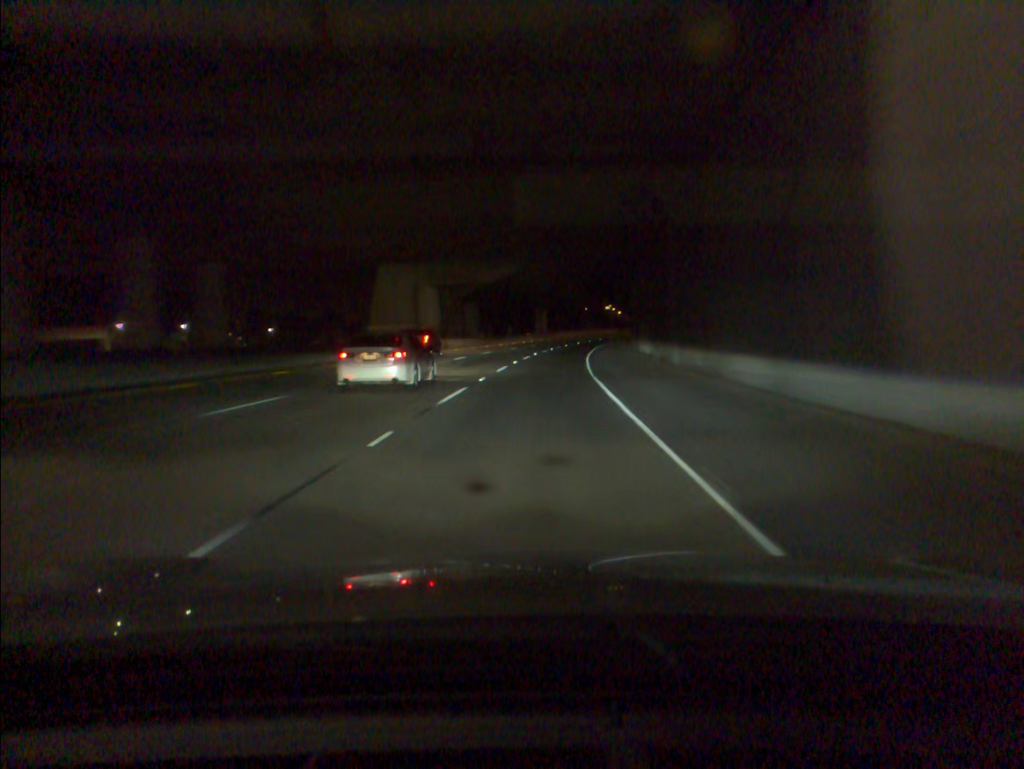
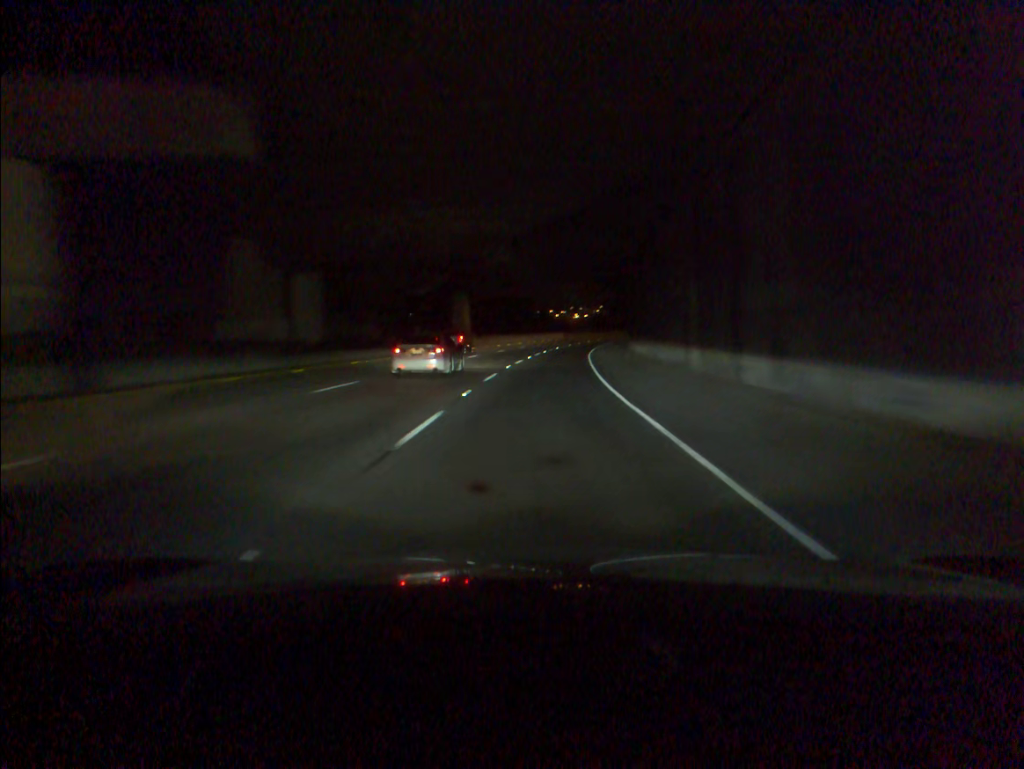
(+1.8, +47.5) m; +5°
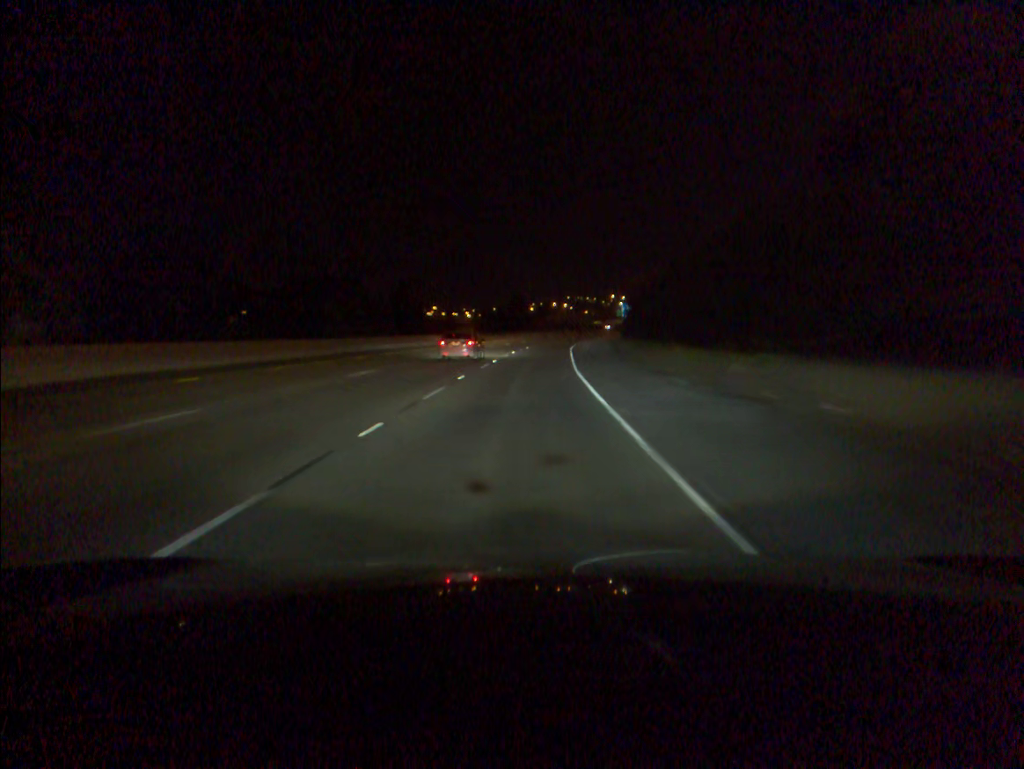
(+5.6, +78.5) m; +8°
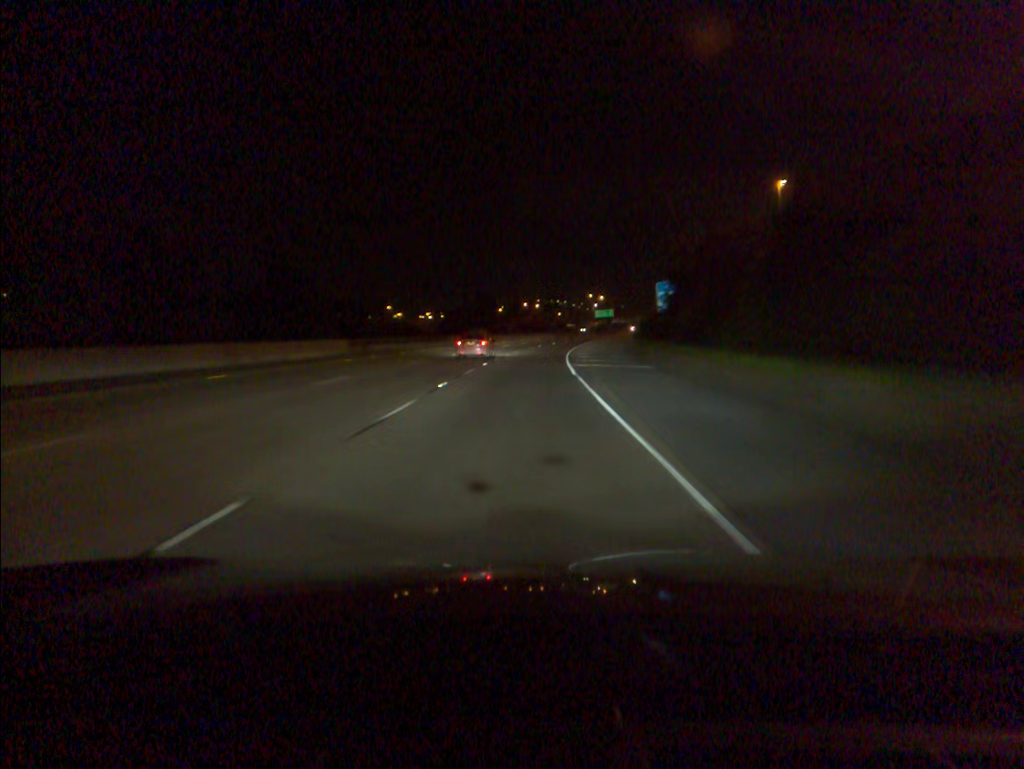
(+0.6, +31.5) m; +2°
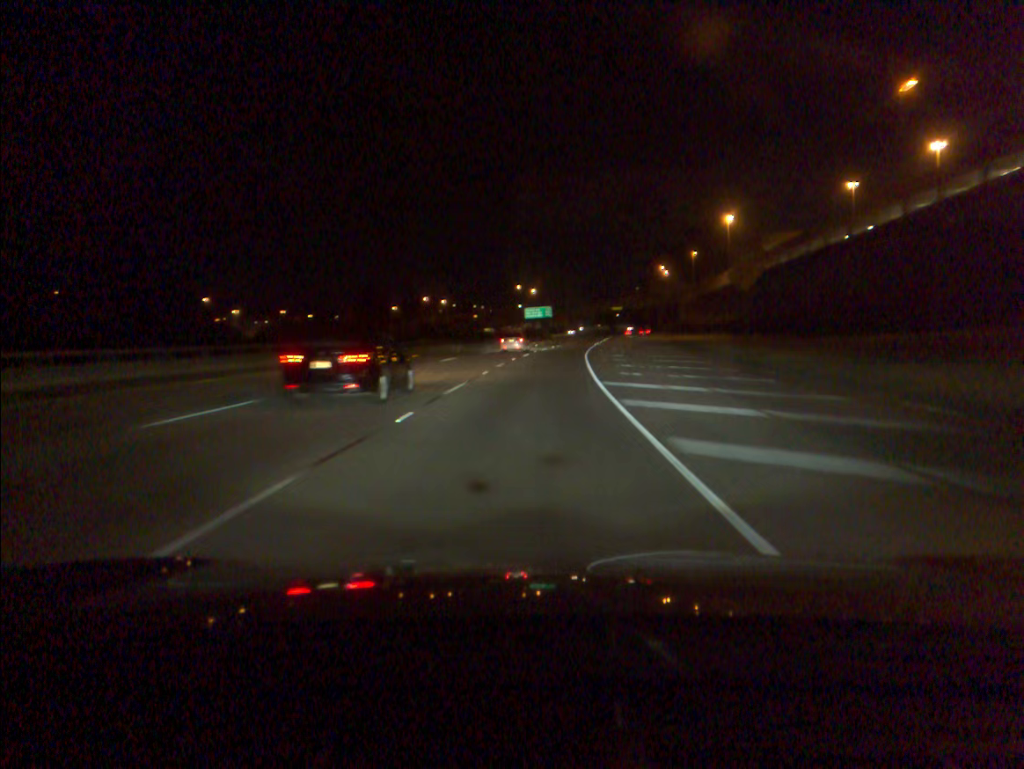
(+4.0, +79.3) m; +6°
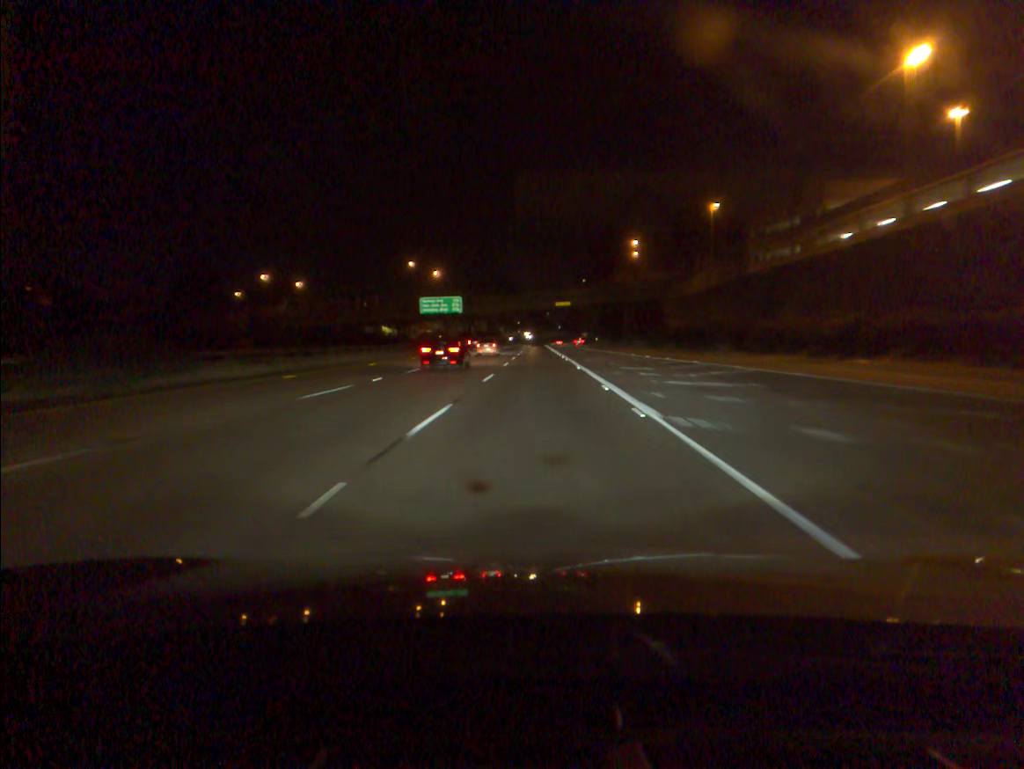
(+3.4, +64.0) m; +6°
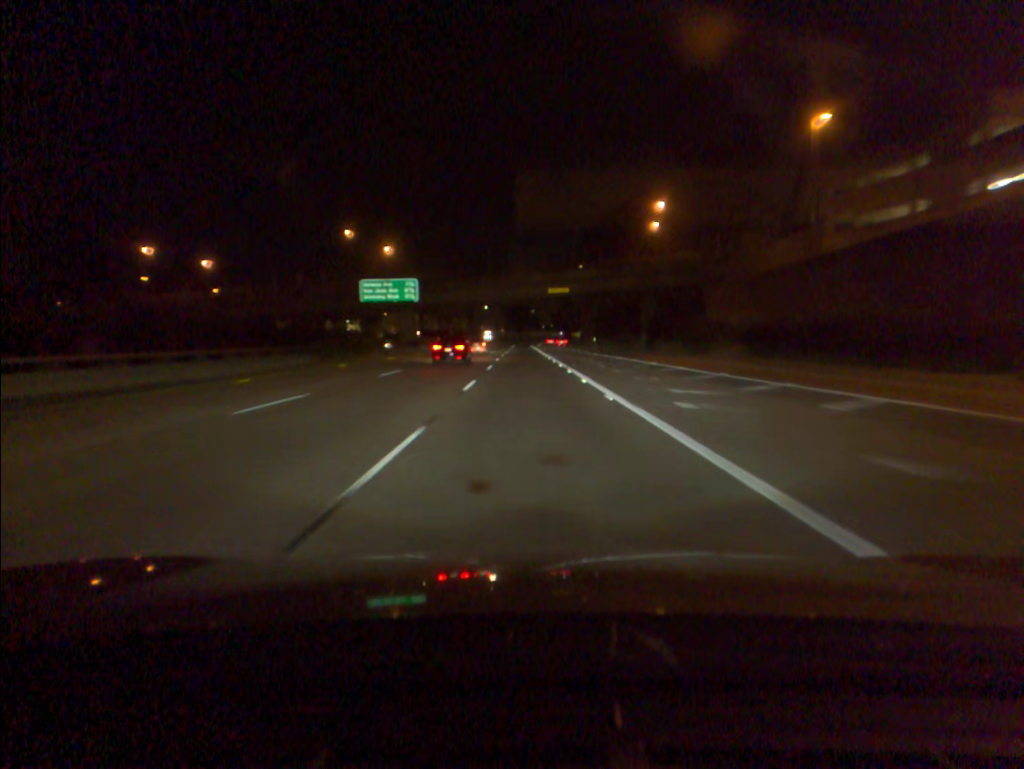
(+0.4, +32.1) m; +1°
